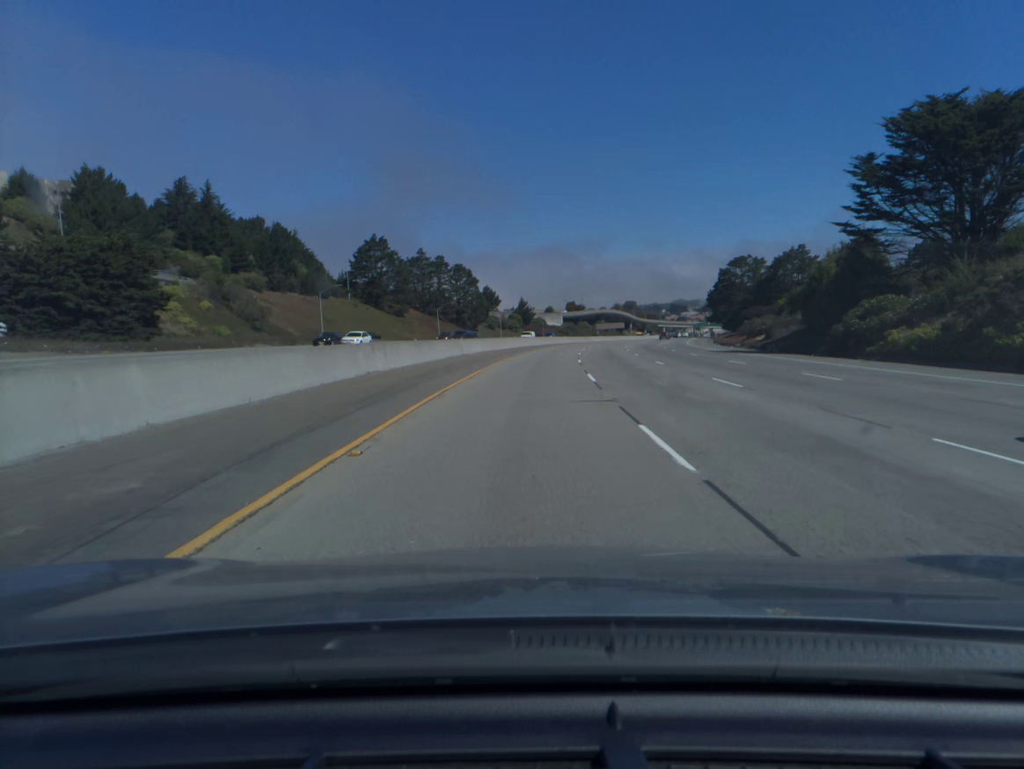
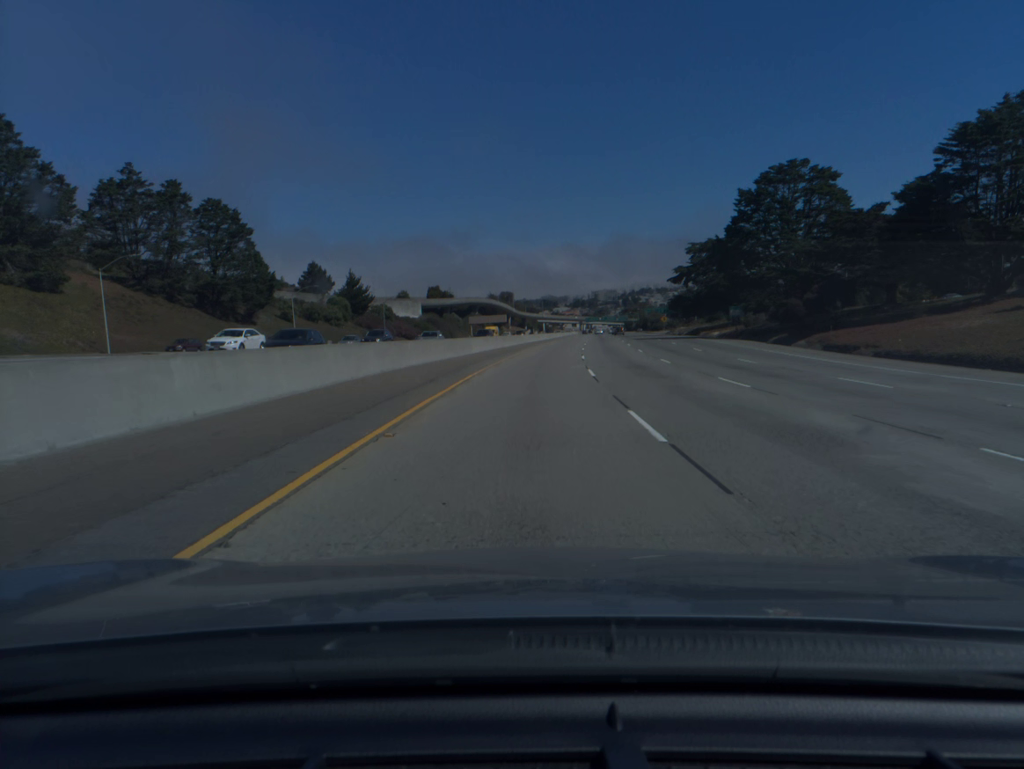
(+7.9, +100.5) m; +9°
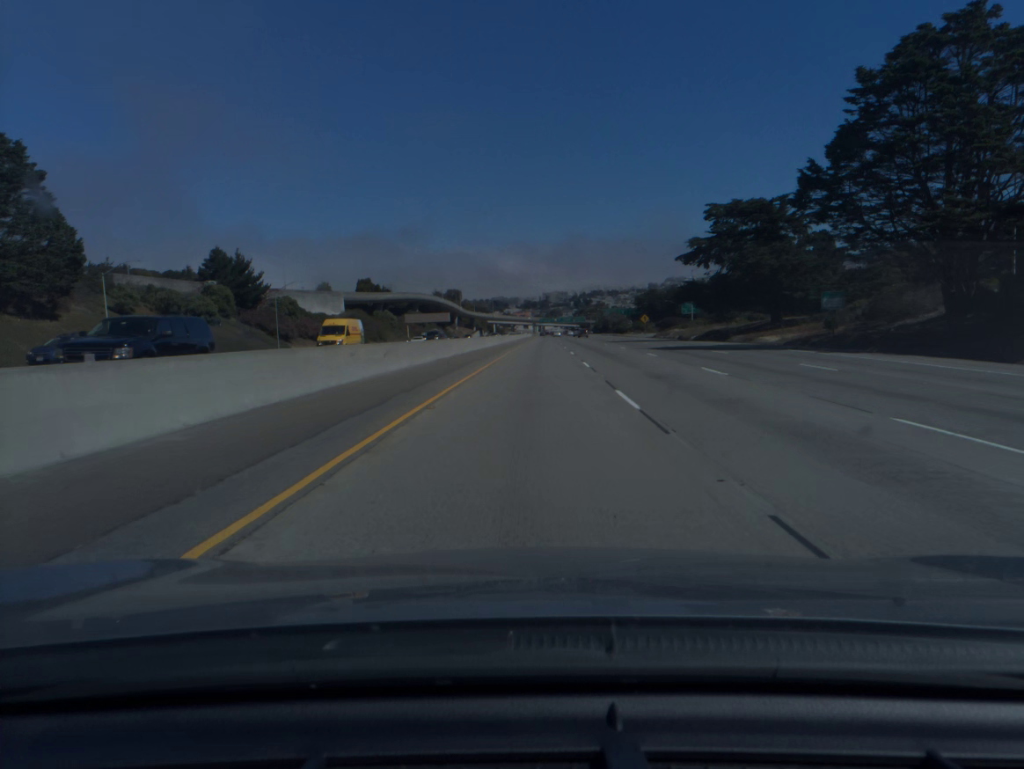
(+1.2, +40.2) m; +4°
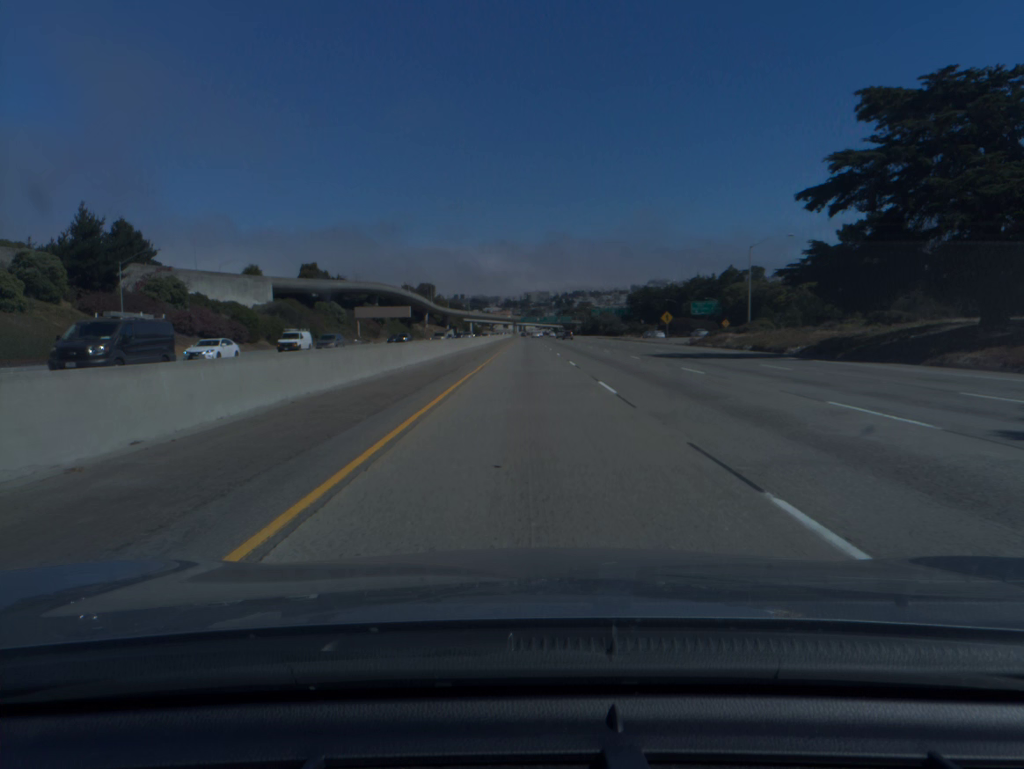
(+0.7, +40.1) m; +2°
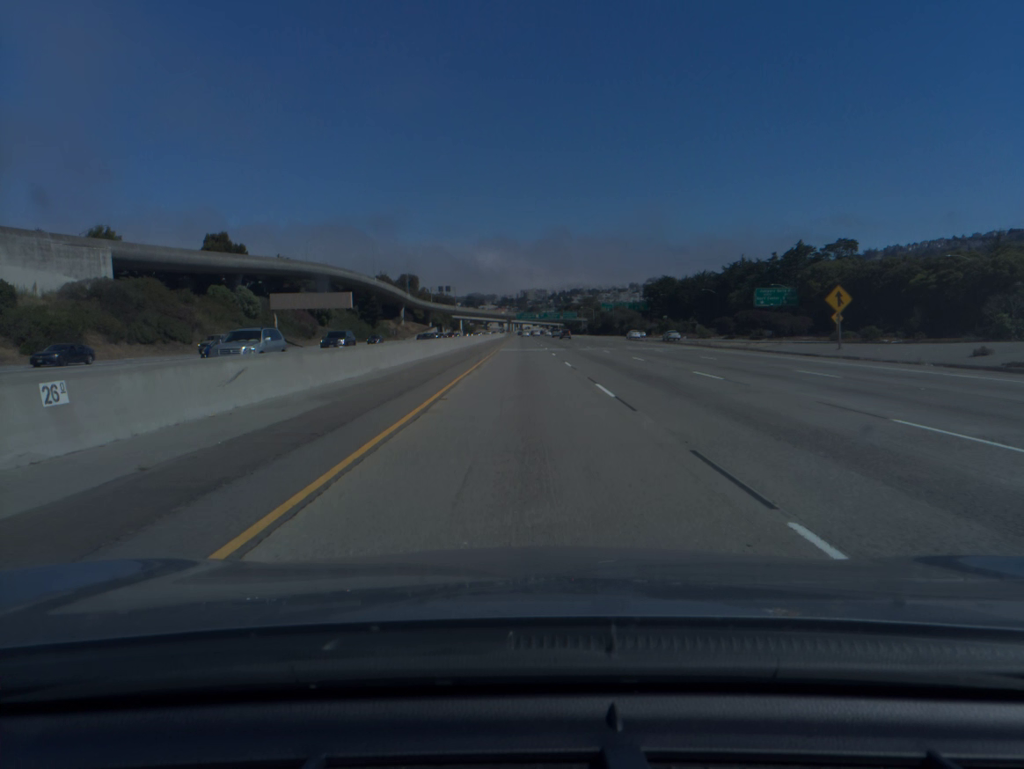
(+0.3, +59.9) m; 0°
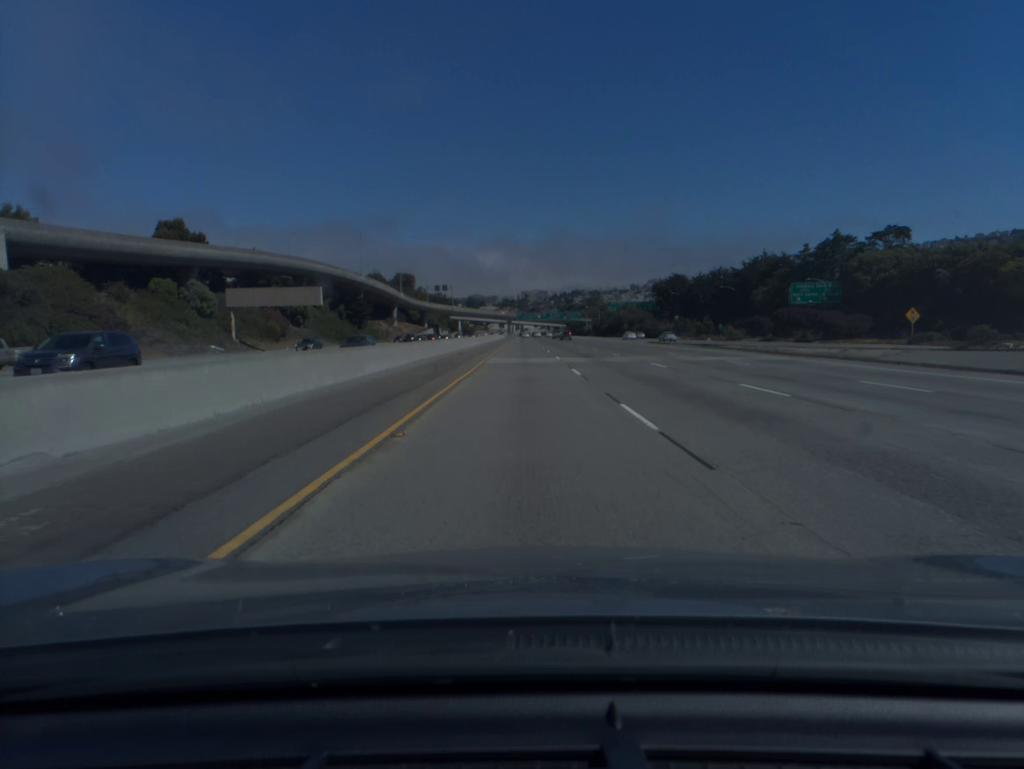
(0.0, +20.0) m; 0°
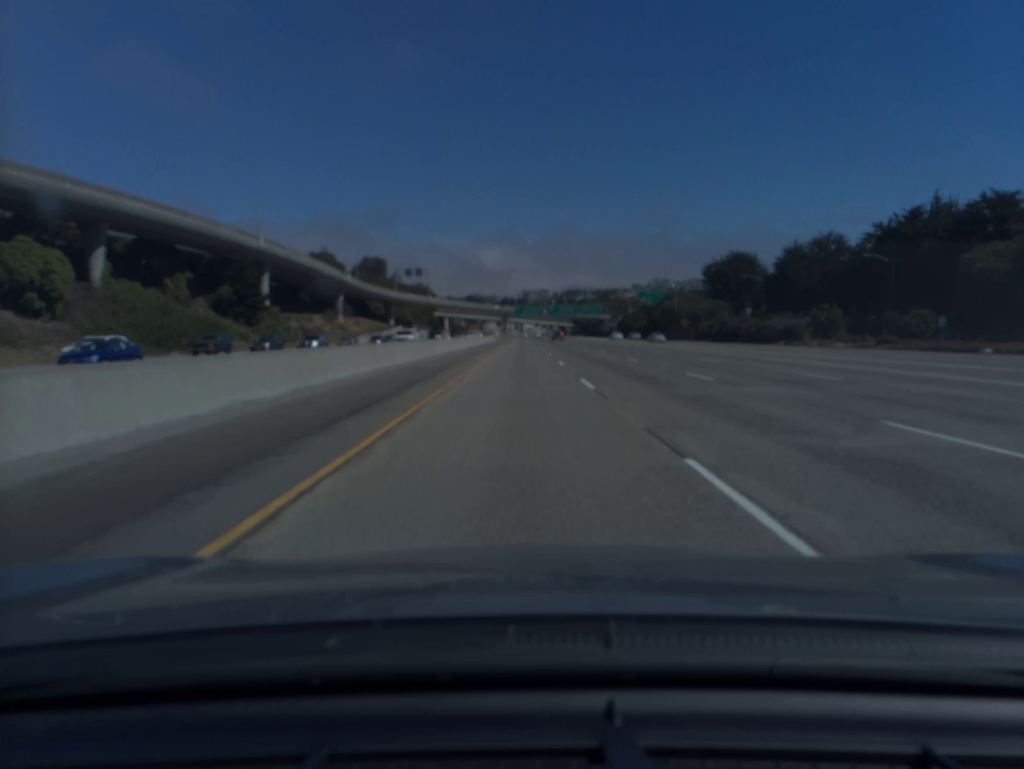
(-0.1, +79.8) m; 0°
